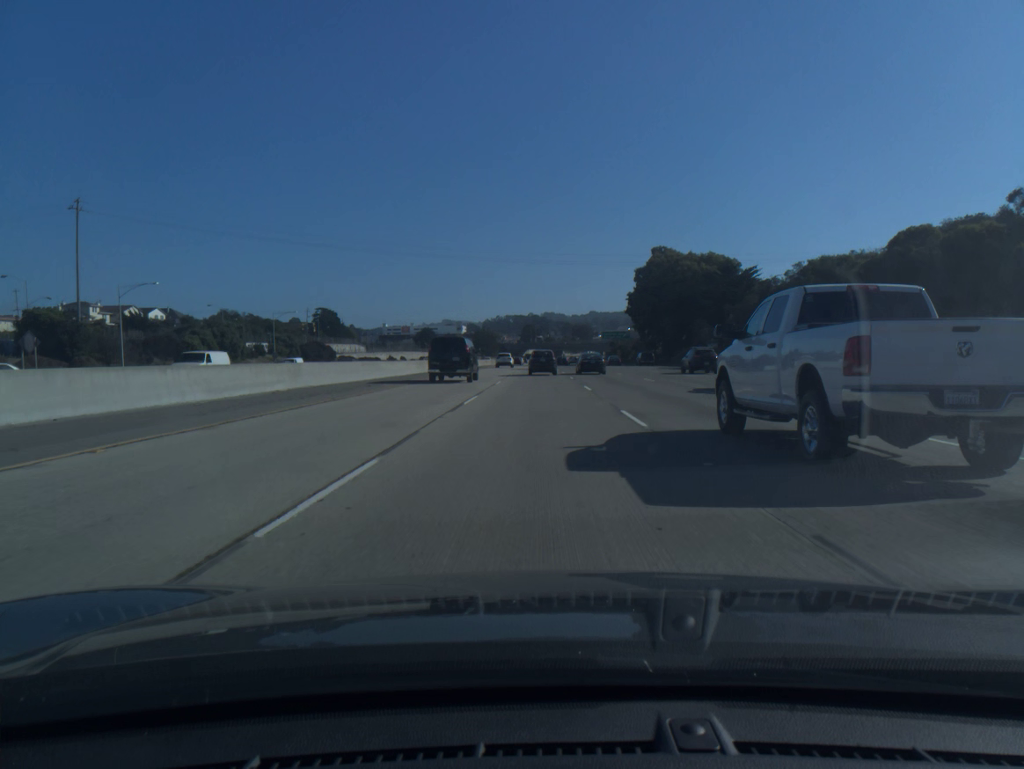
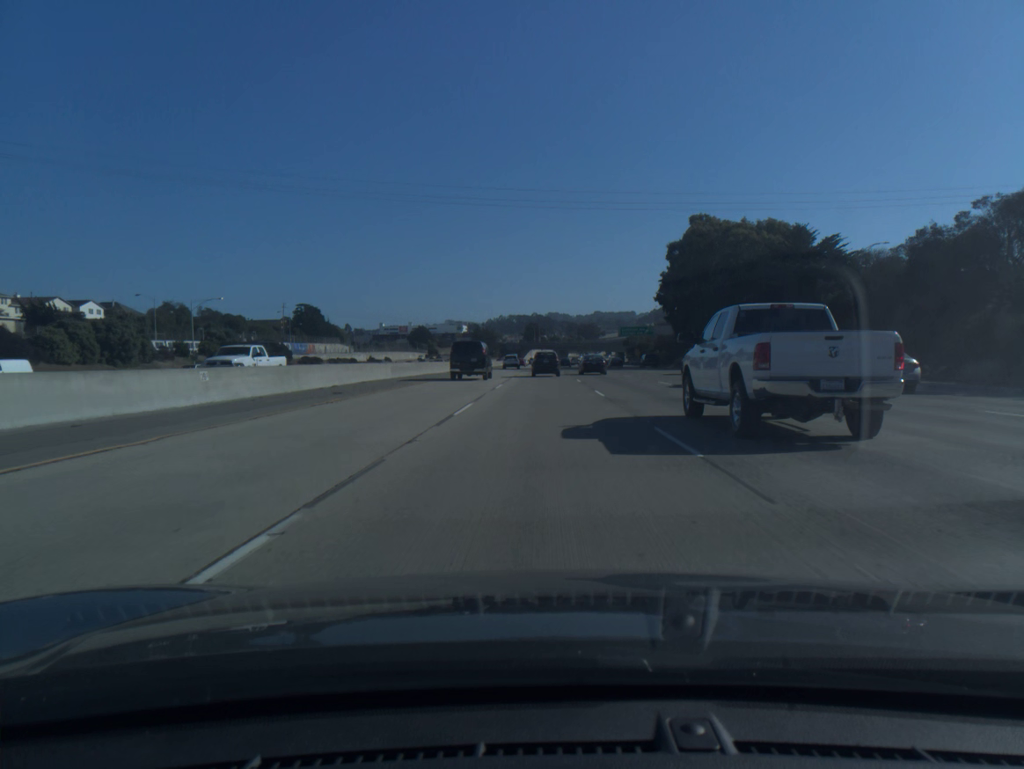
(-0.1, +32.9) m; 0°
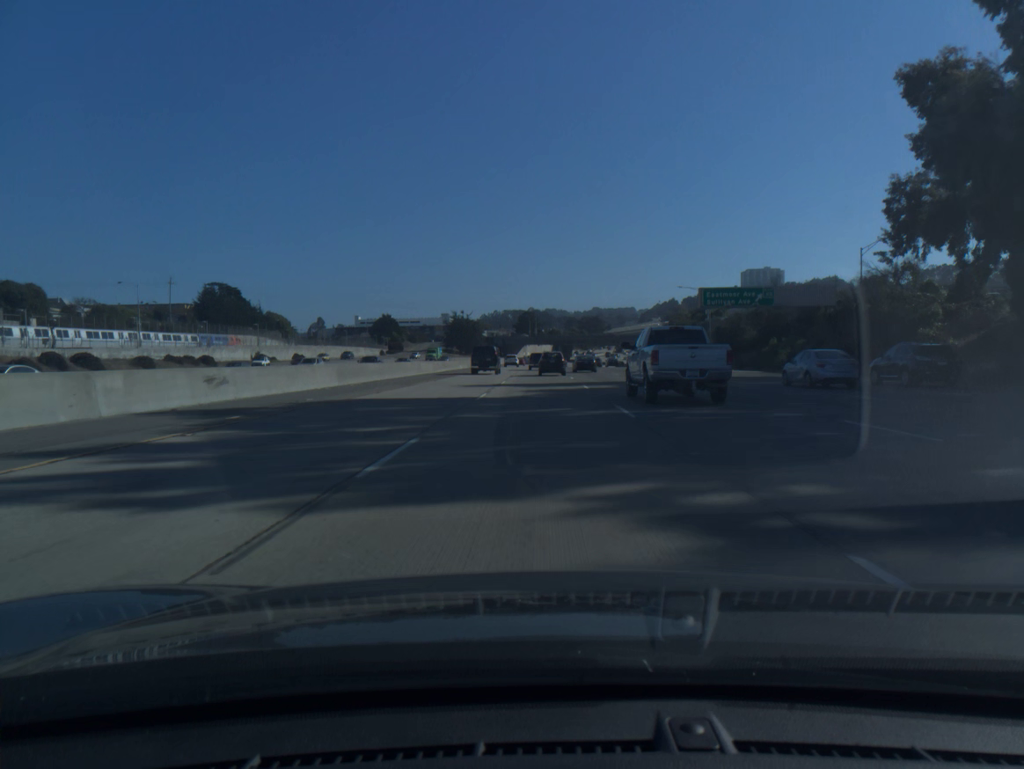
(+0.2, +81.6) m; 0°
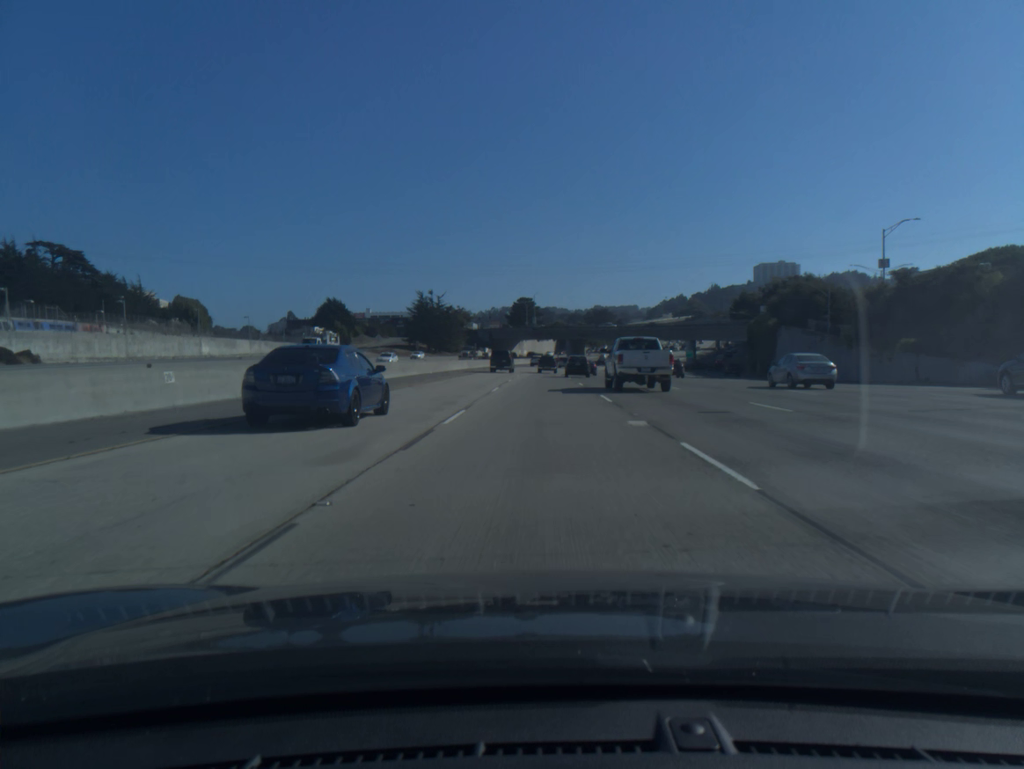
(-0.1, +81.5) m; 0°
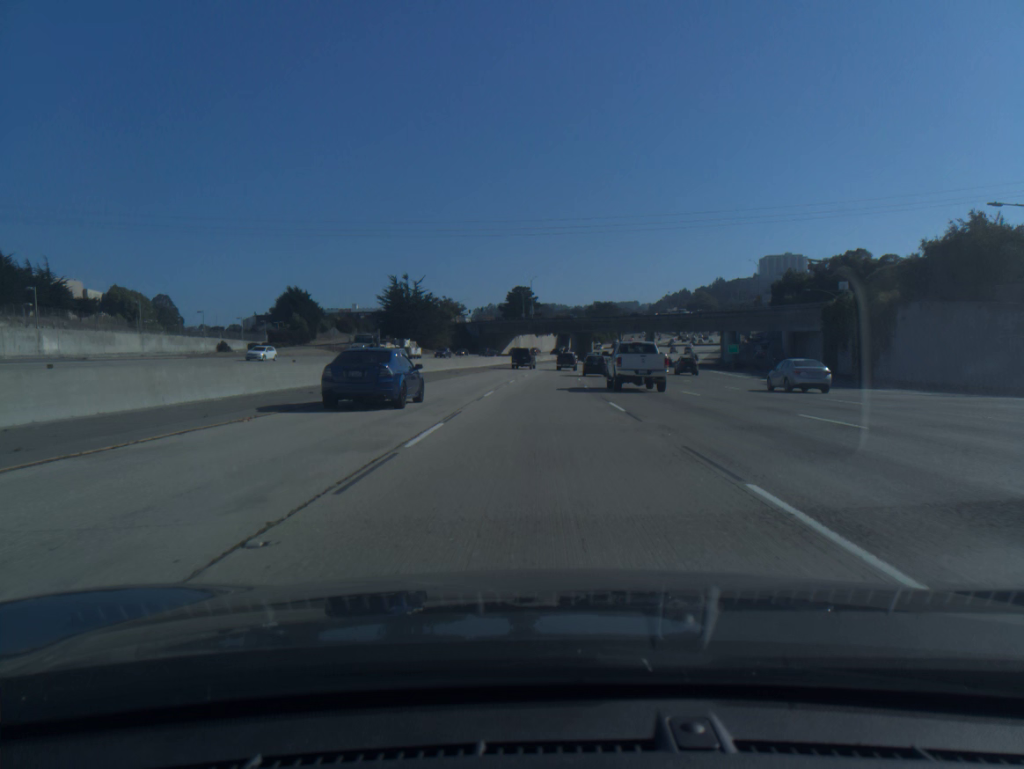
(0.0, +32.9) m; 0°
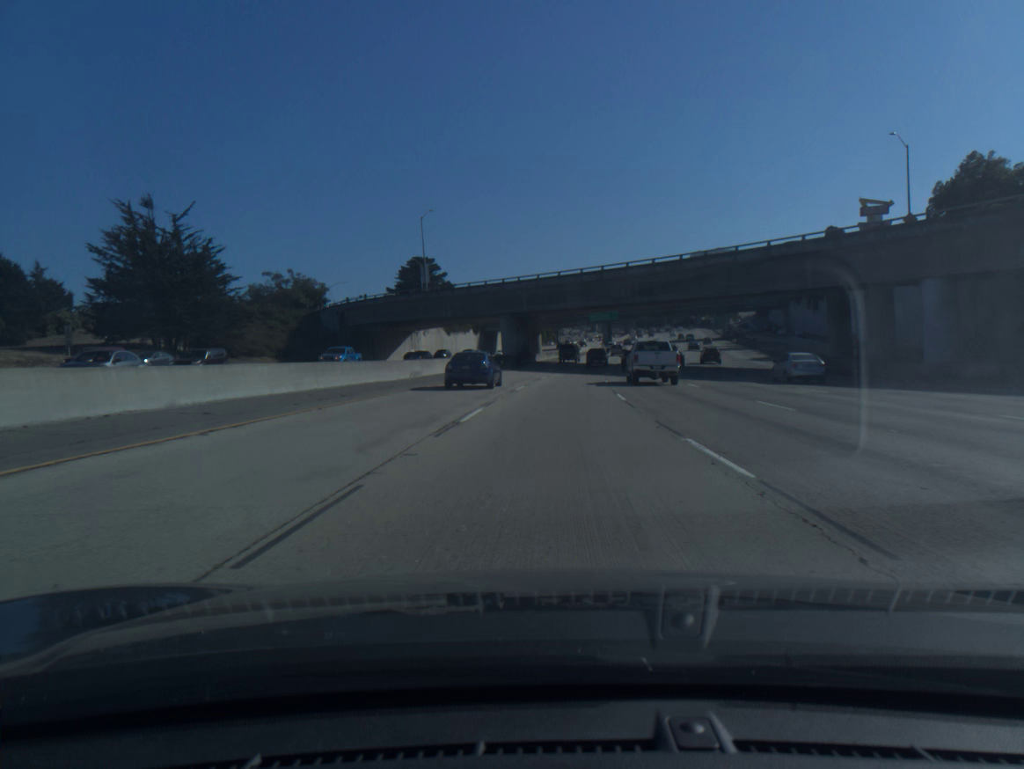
(+2.5, +83.5) m; +5°
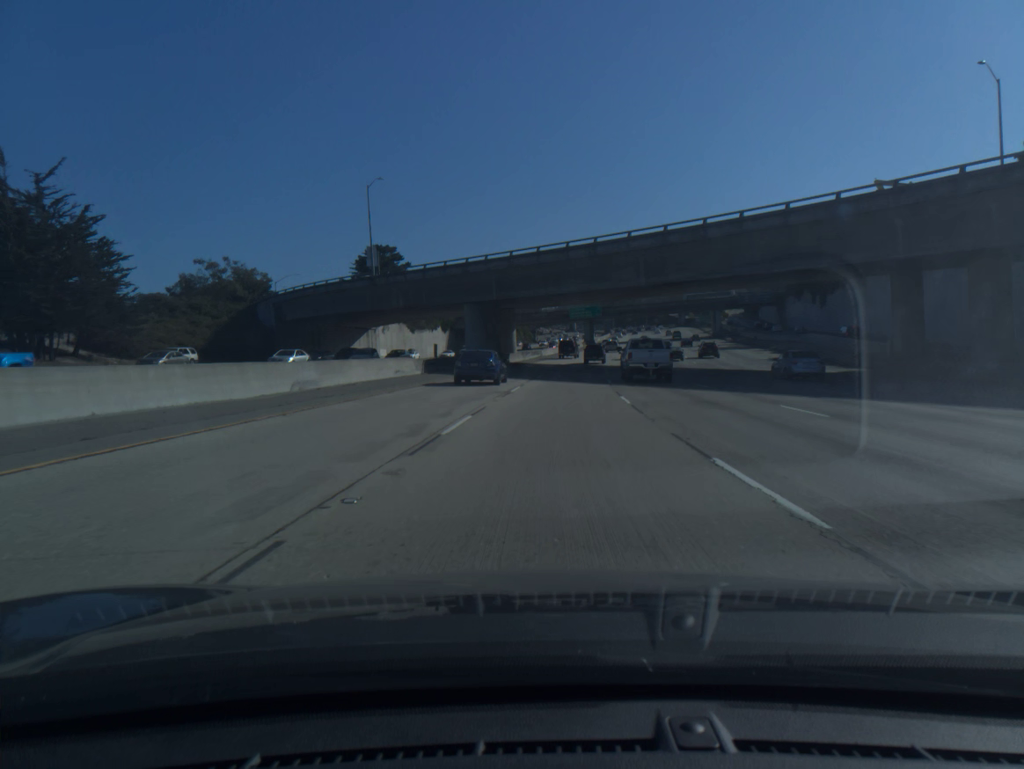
(+0.2, +17.0) m; +2°
